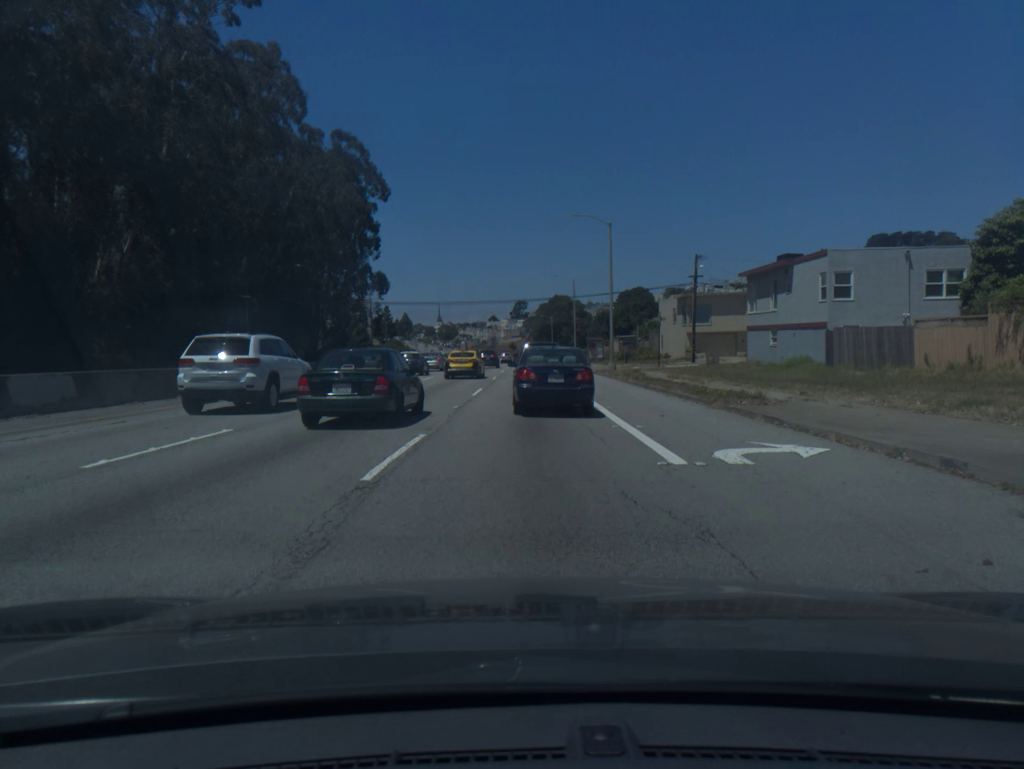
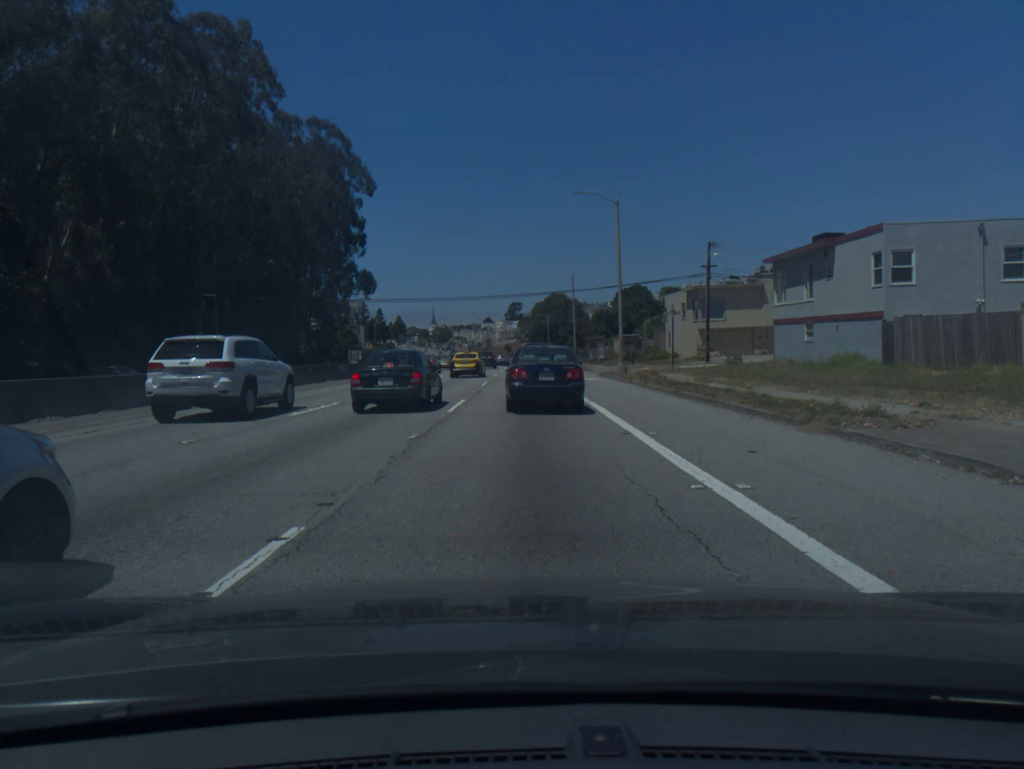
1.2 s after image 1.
(0.0, +6.5) m; 0°
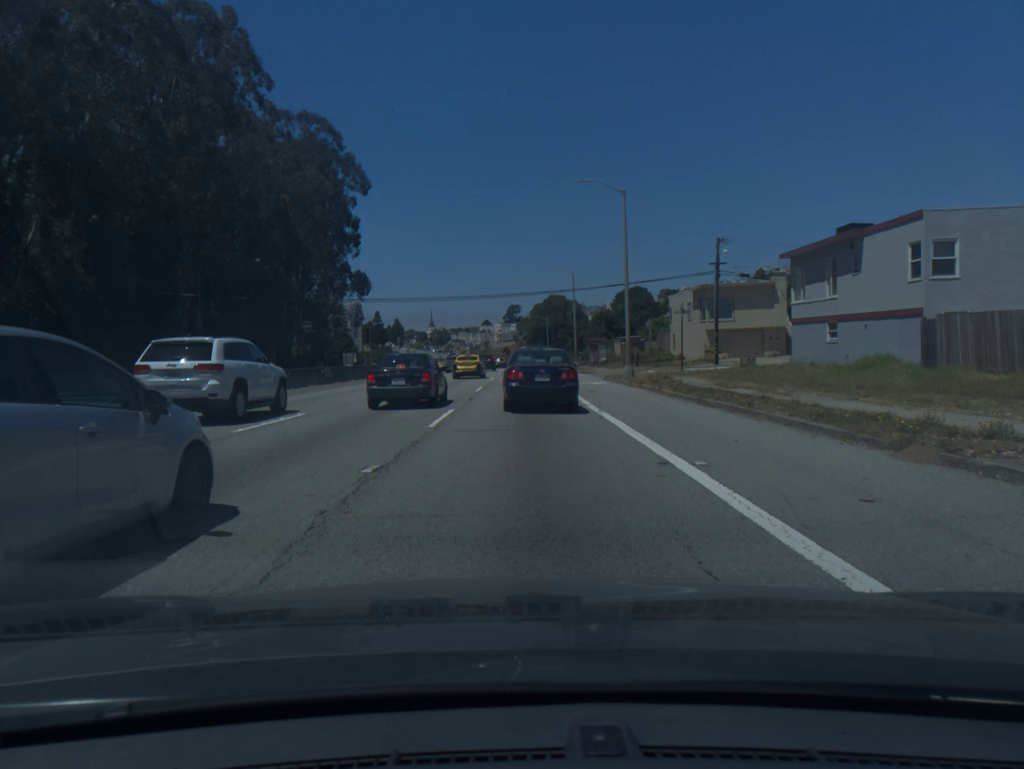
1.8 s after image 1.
(0.0, +3.3) m; 0°
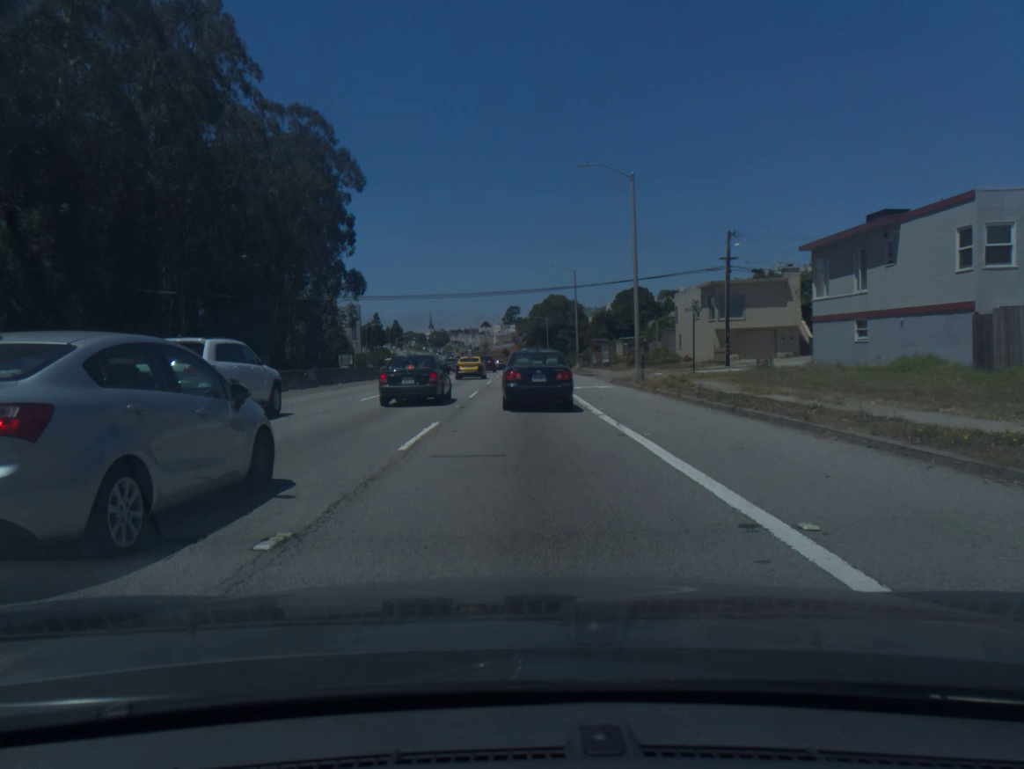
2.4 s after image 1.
(0.0, +3.3) m; 0°
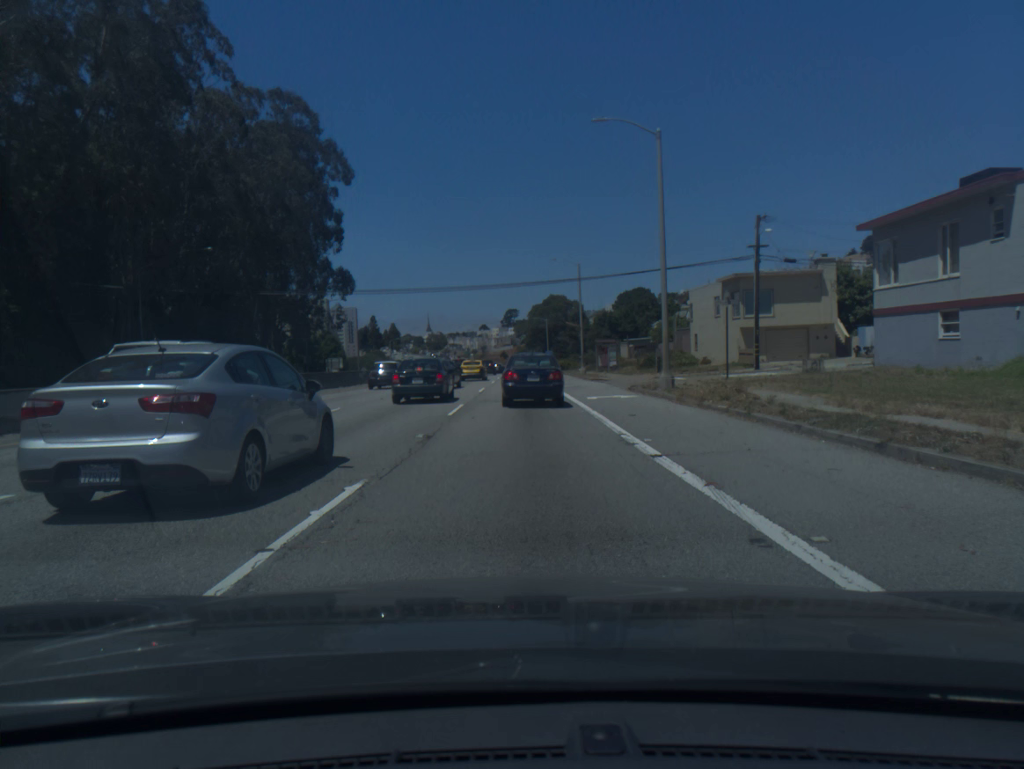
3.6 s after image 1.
(0.0, +7.1) m; 0°
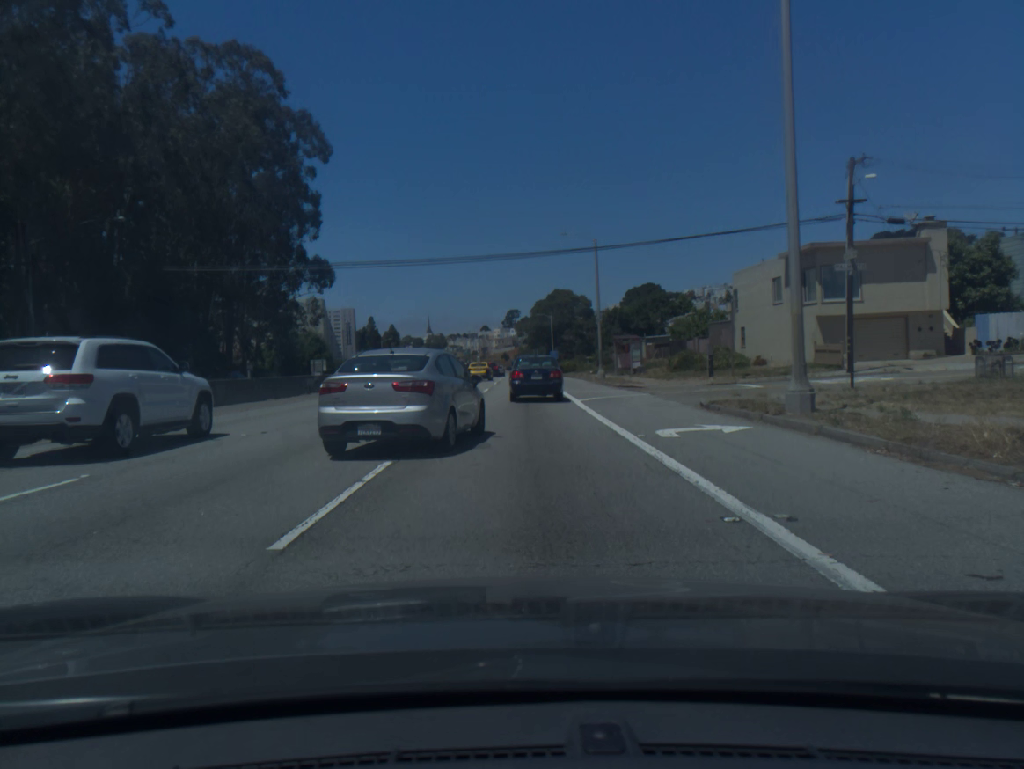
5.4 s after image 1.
(0.0, +13.0) m; -1°
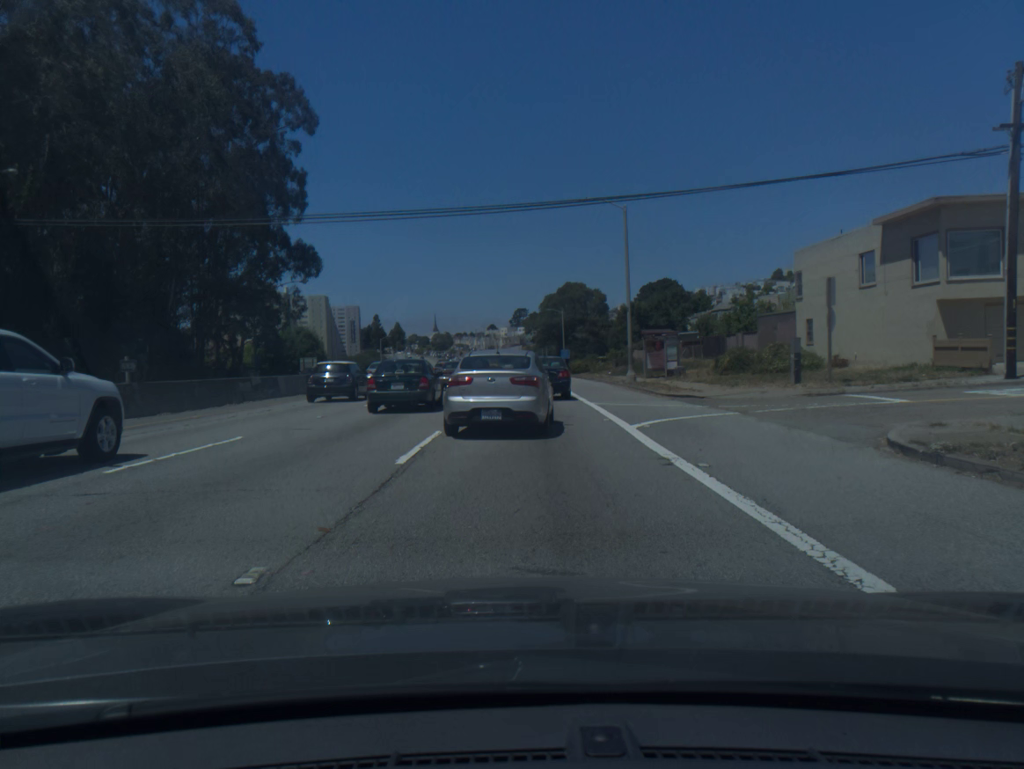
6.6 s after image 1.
(0.0, +10.3) m; -1°
